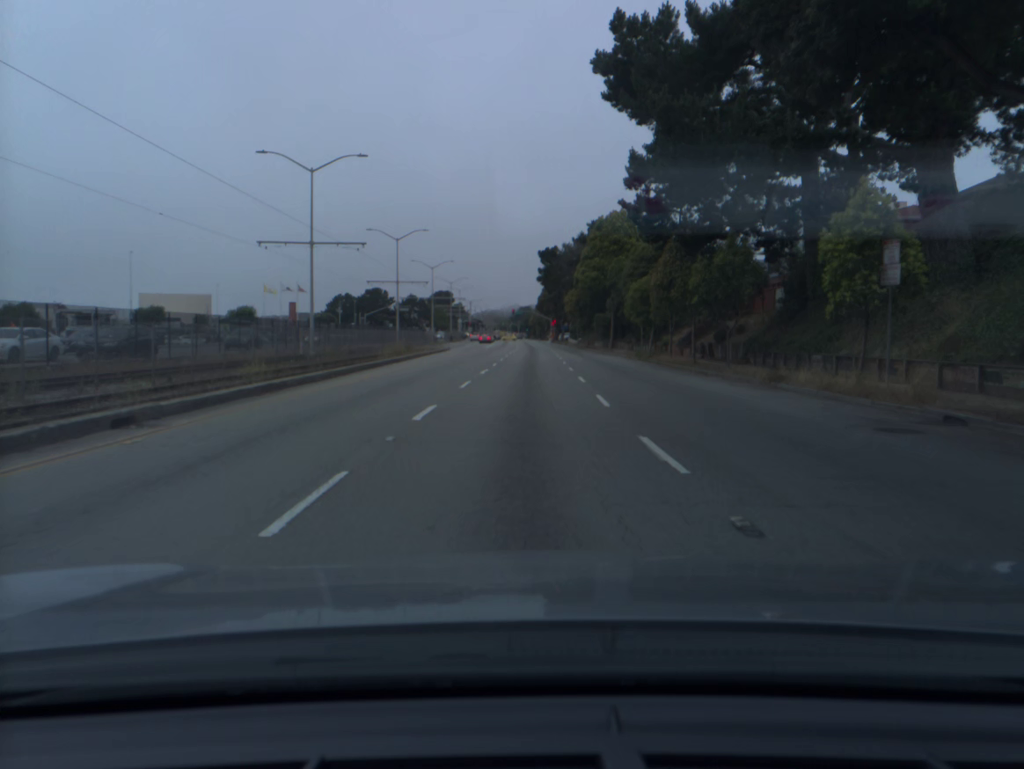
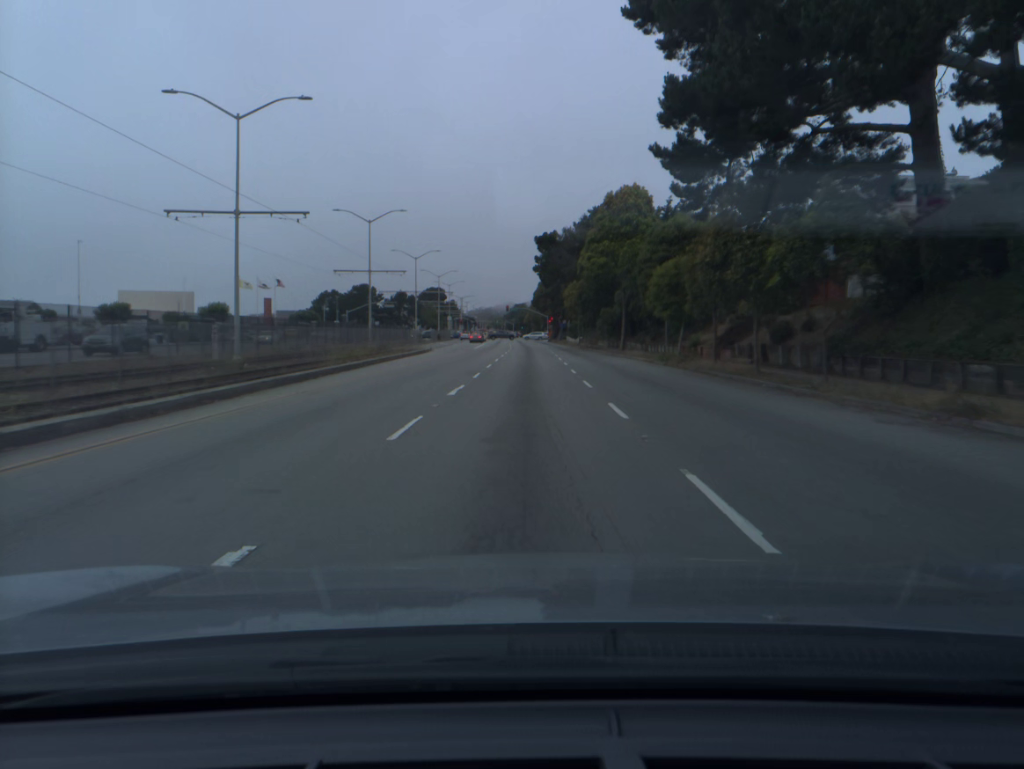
(0.0, +10.0) m; 0°
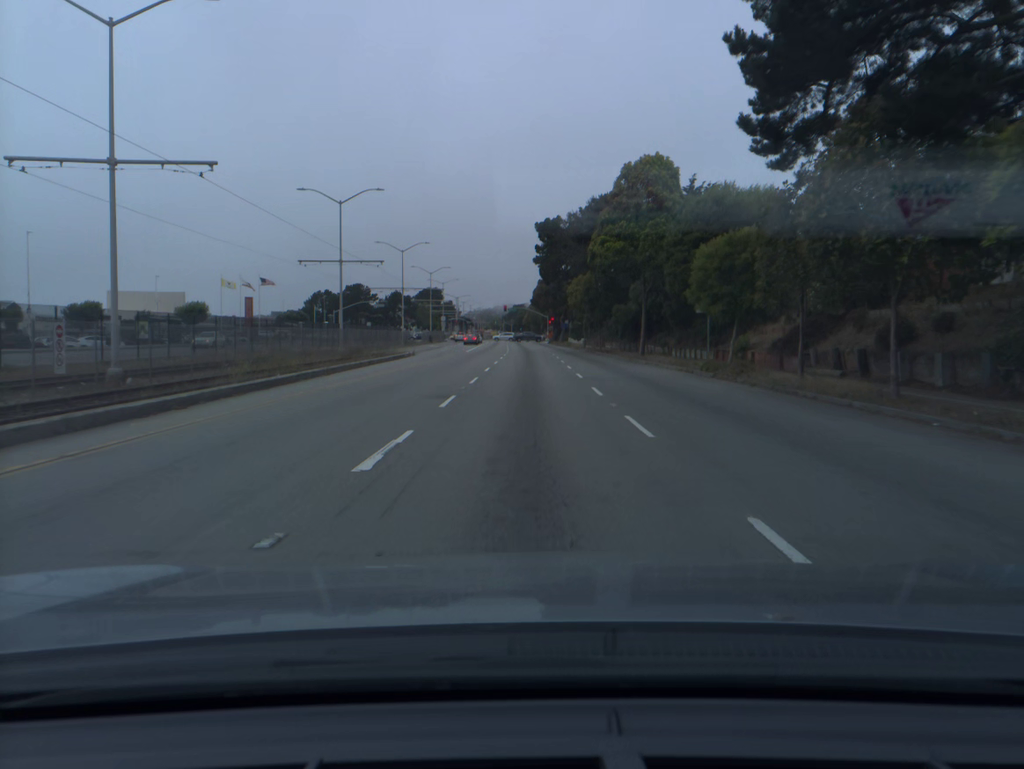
(0.0, +9.6) m; 0°
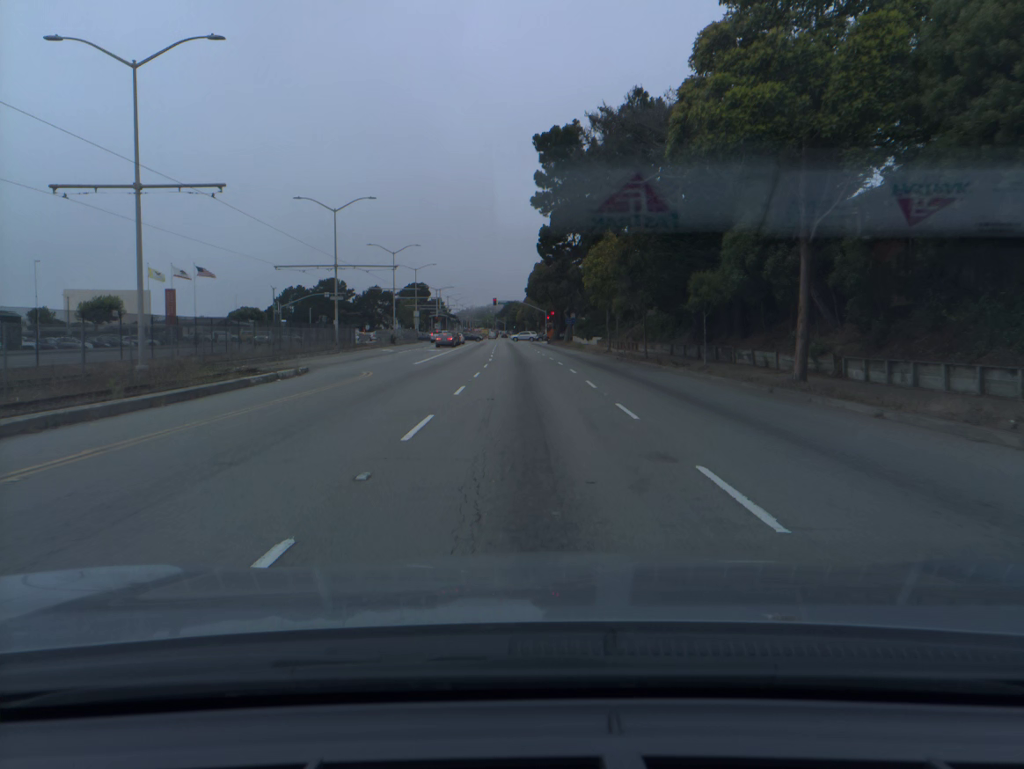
(+0.1, +26.9) m; 0°
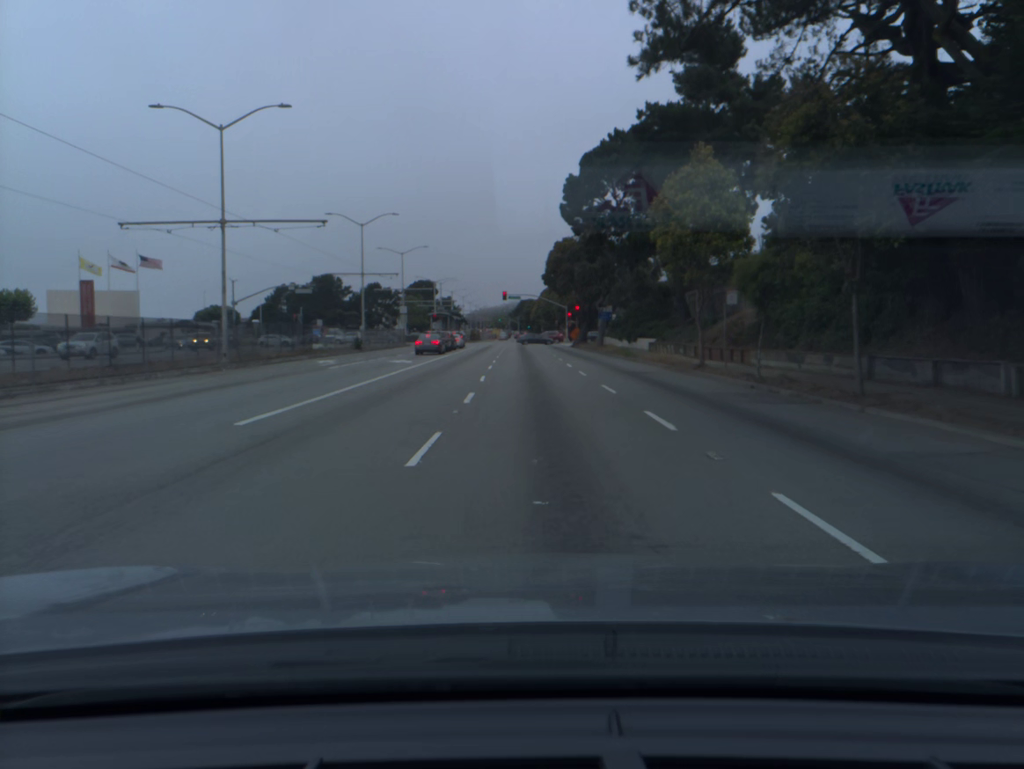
(-0.2, +23.5) m; -1°
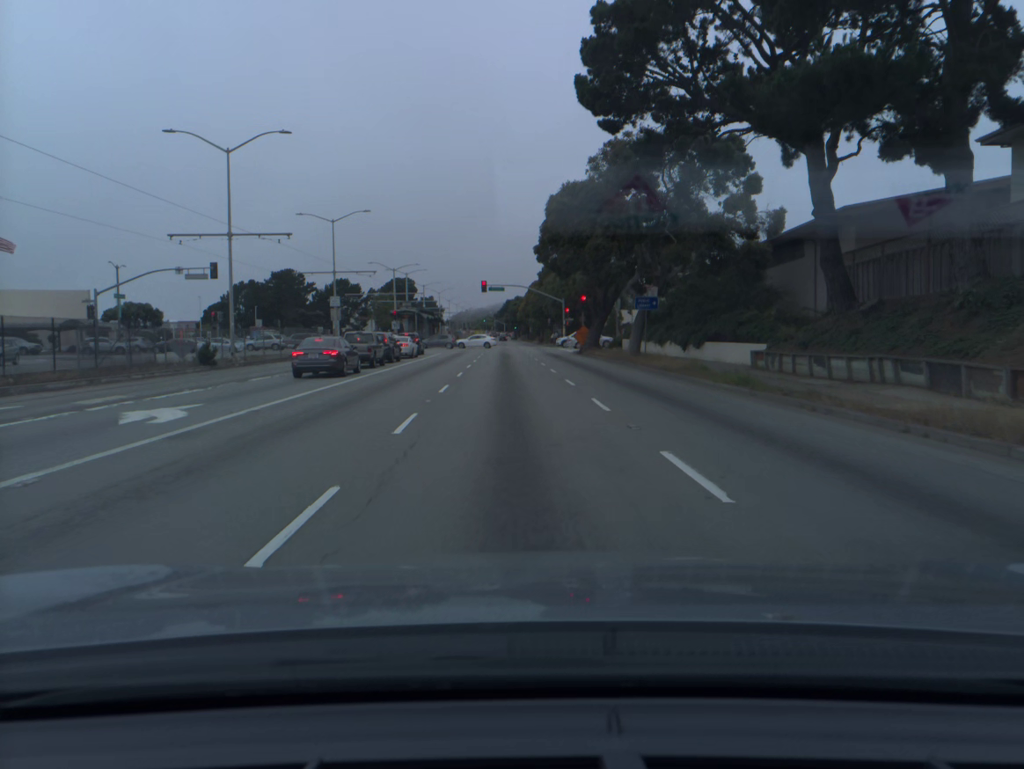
(+0.2, +26.7) m; +1°
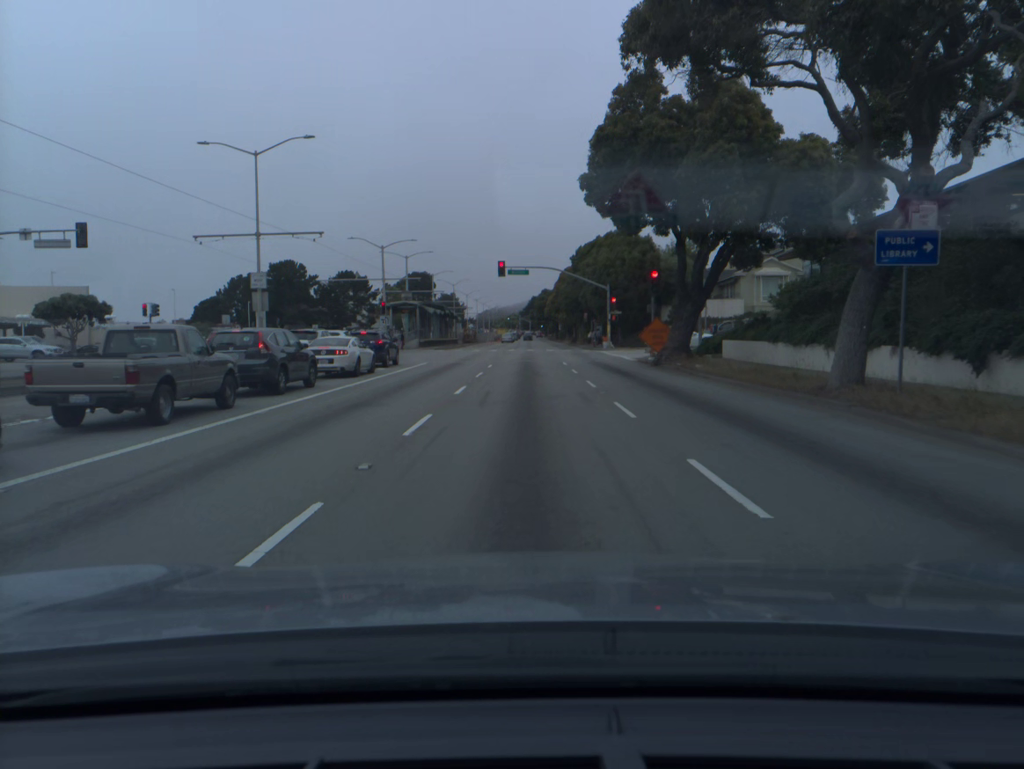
(-0.3, +22.8) m; -2°
